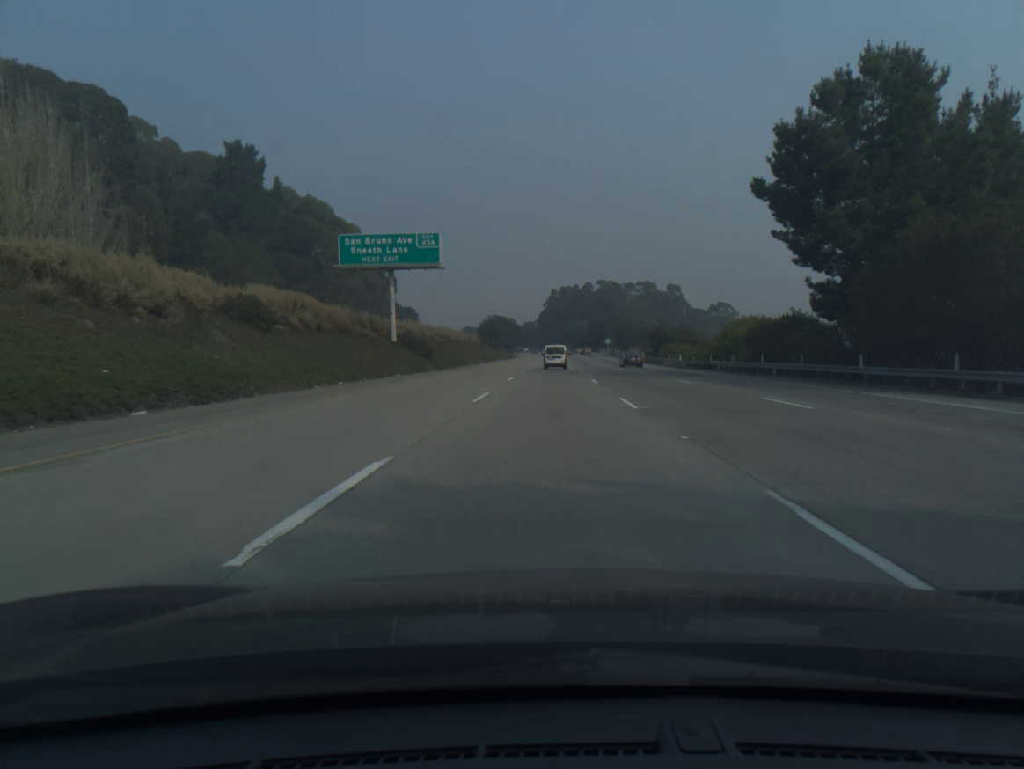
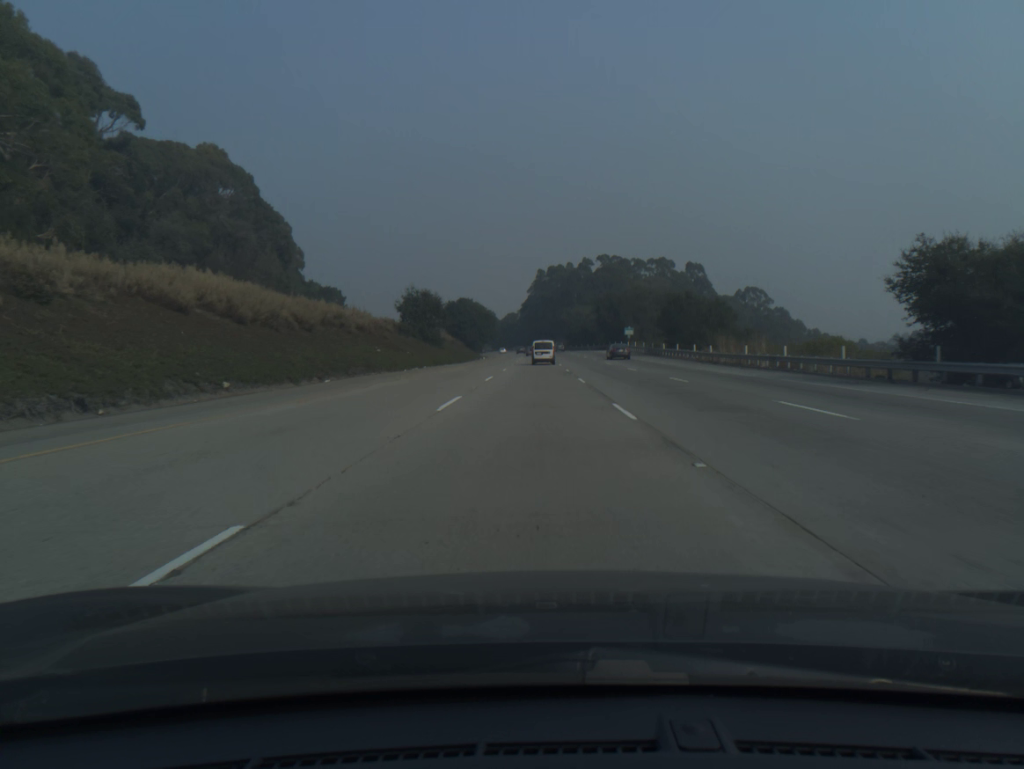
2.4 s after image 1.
(+1.3, +76.2) m; +1°
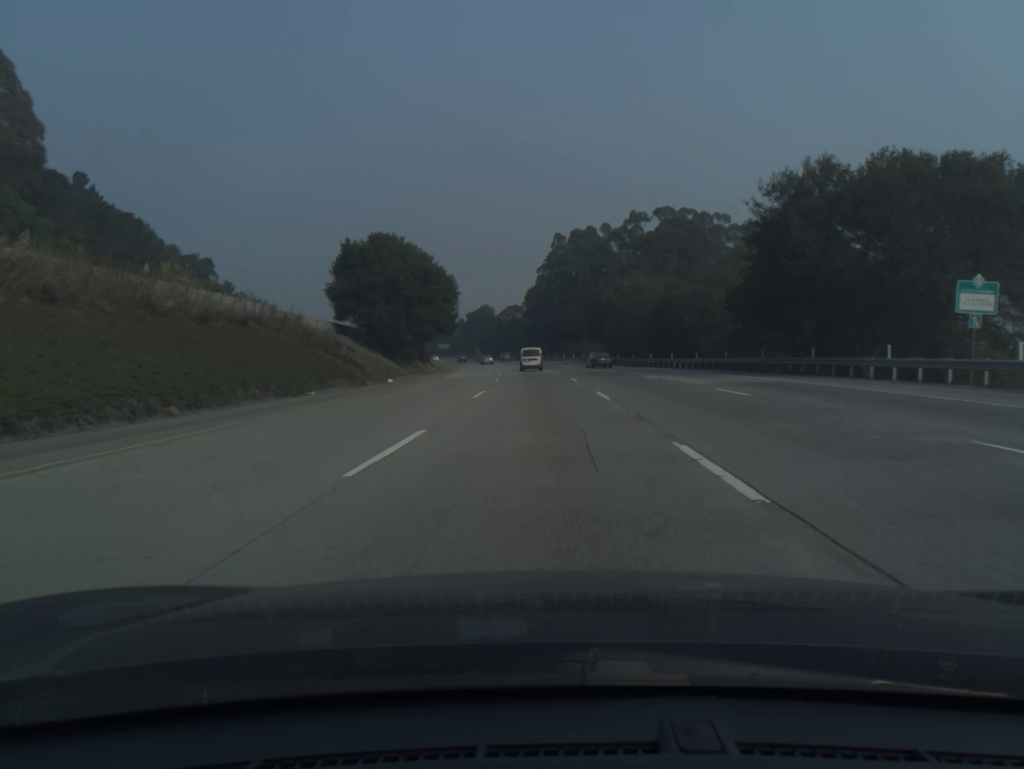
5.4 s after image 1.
(-0.6, +95.0) m; -1°
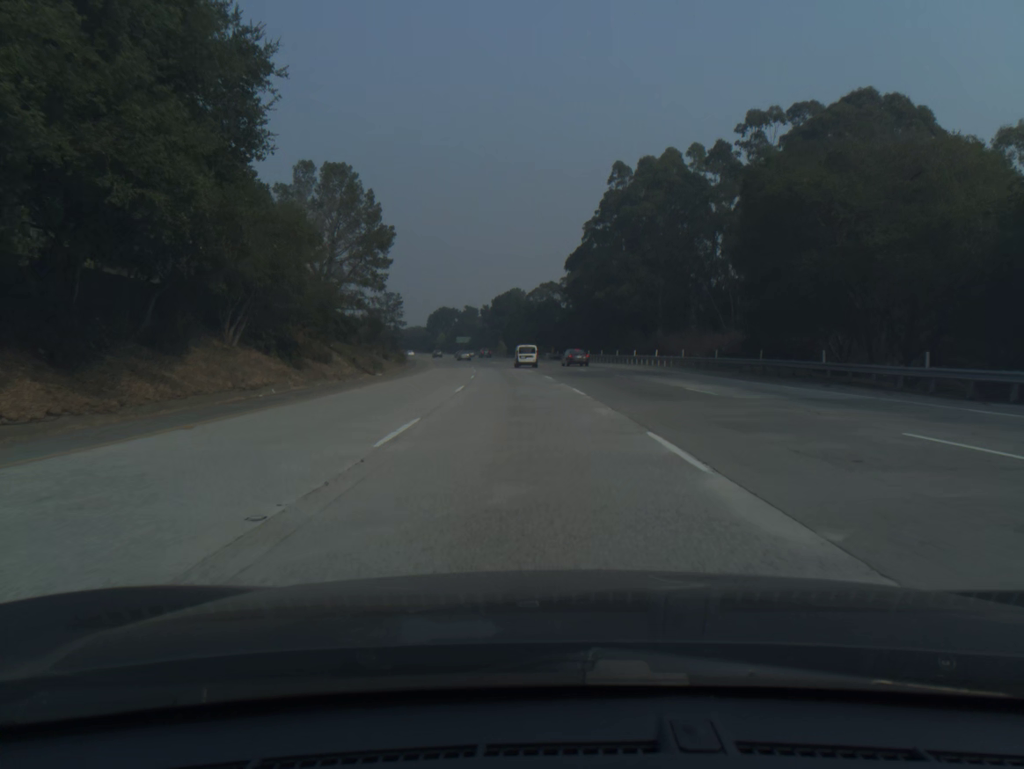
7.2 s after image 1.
(-0.9, +56.9) m; -3°
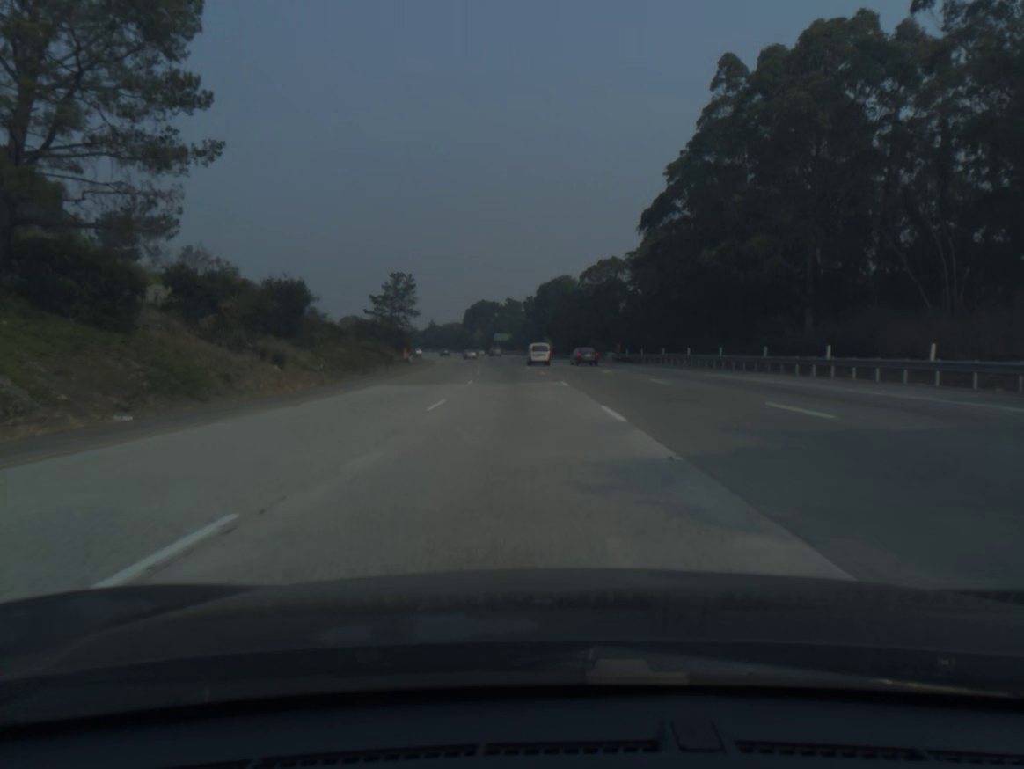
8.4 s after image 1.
(-1.2, +37.9) m; -4°
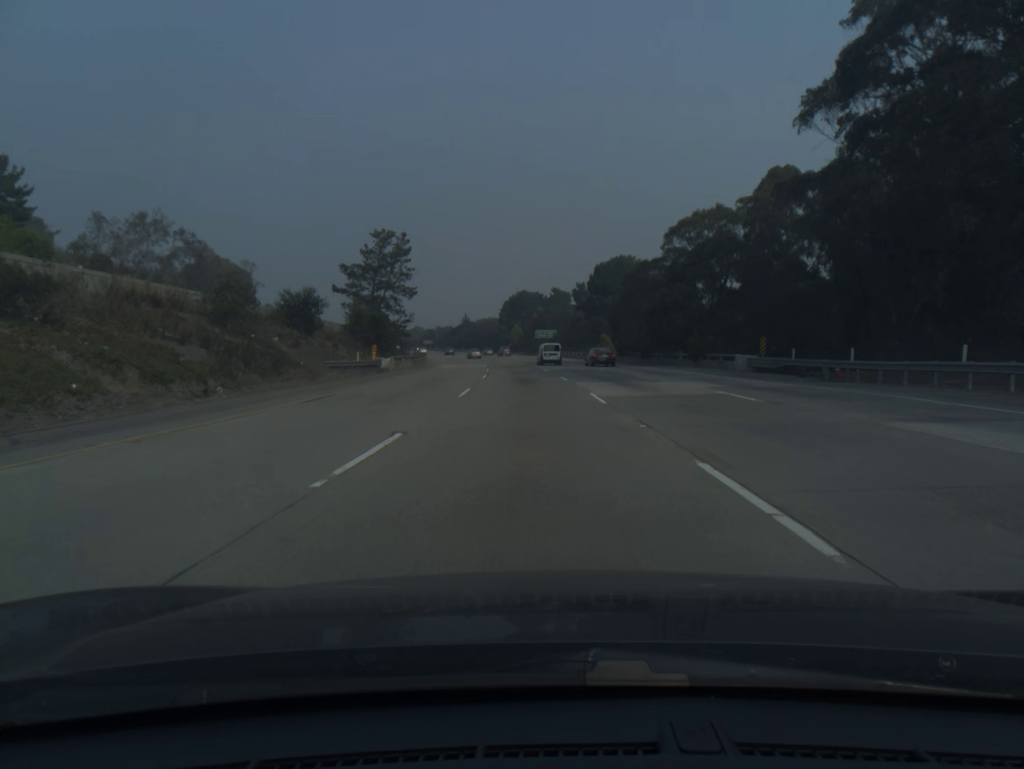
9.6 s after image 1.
(-1.2, +37.9) m; -4°
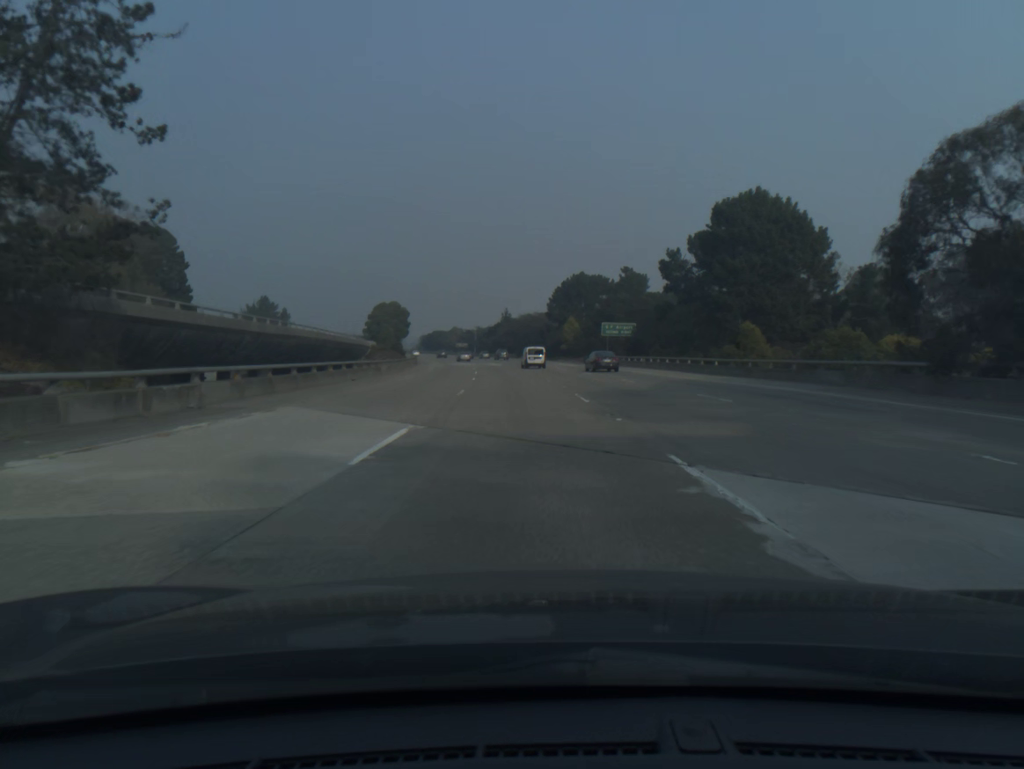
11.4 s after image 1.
(-1.8, +57.1) m; -4°
